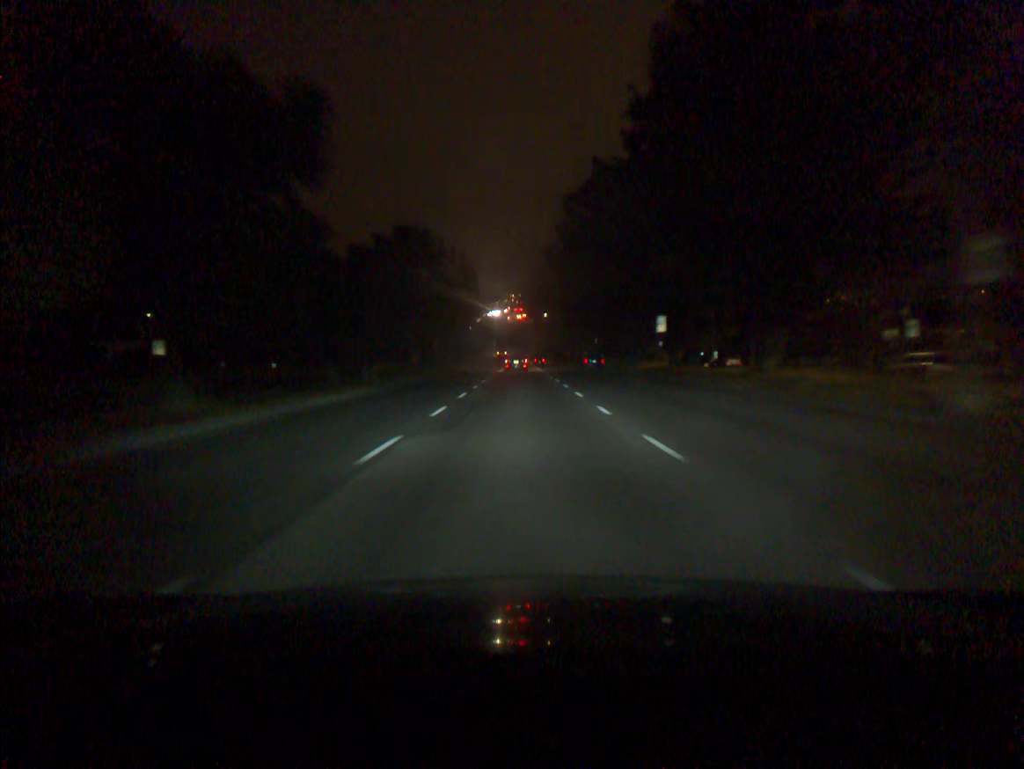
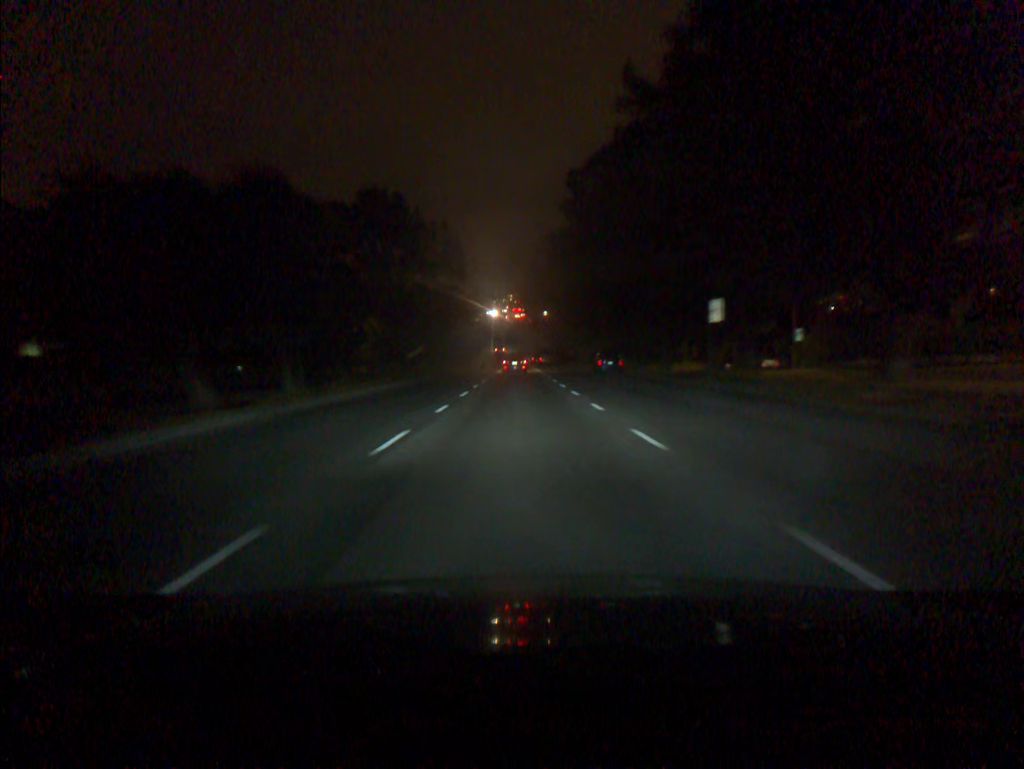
(0.0, +13.5) m; 0°
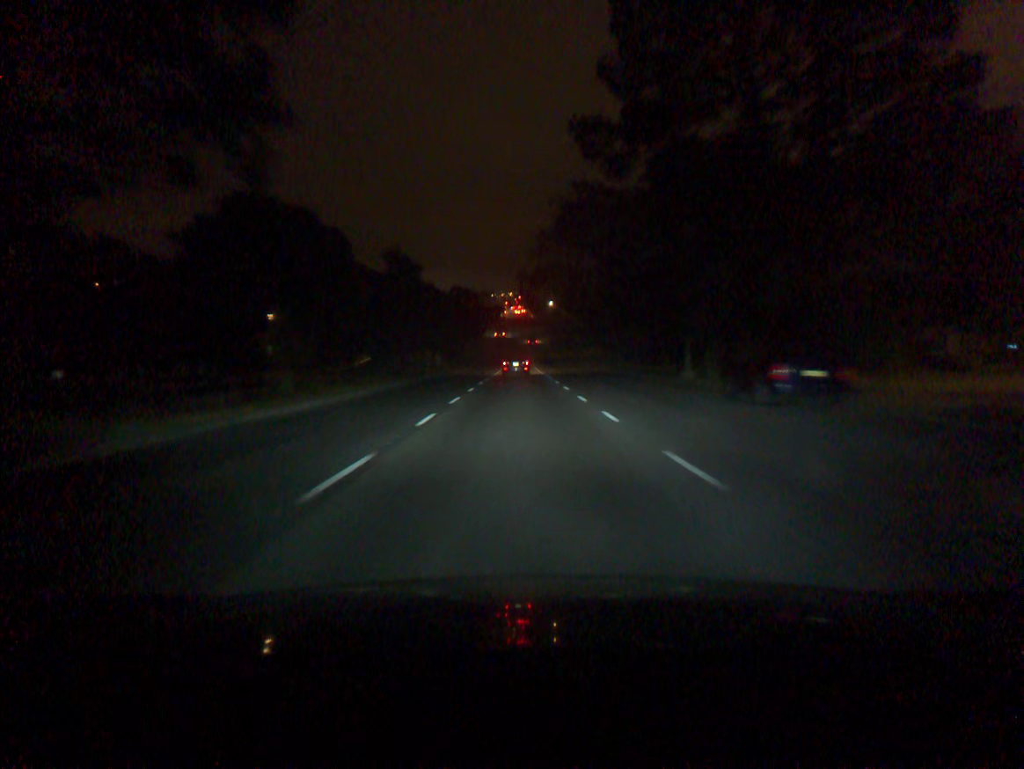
(0.0, +39.5) m; 0°
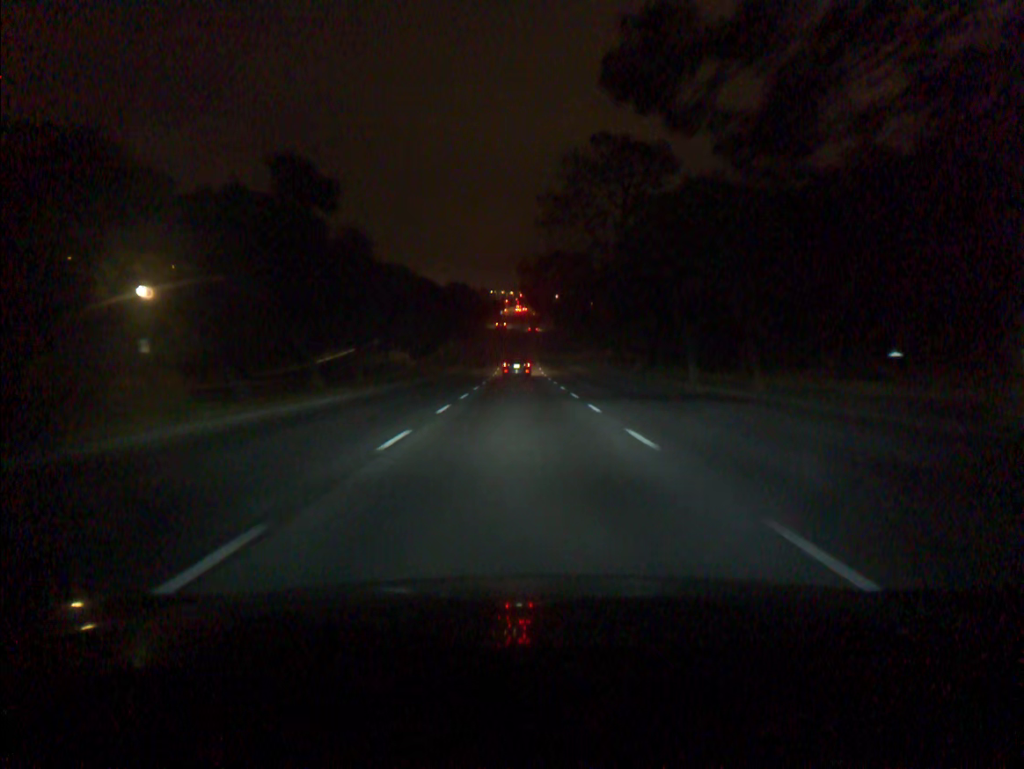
(0.0, +25.7) m; 0°
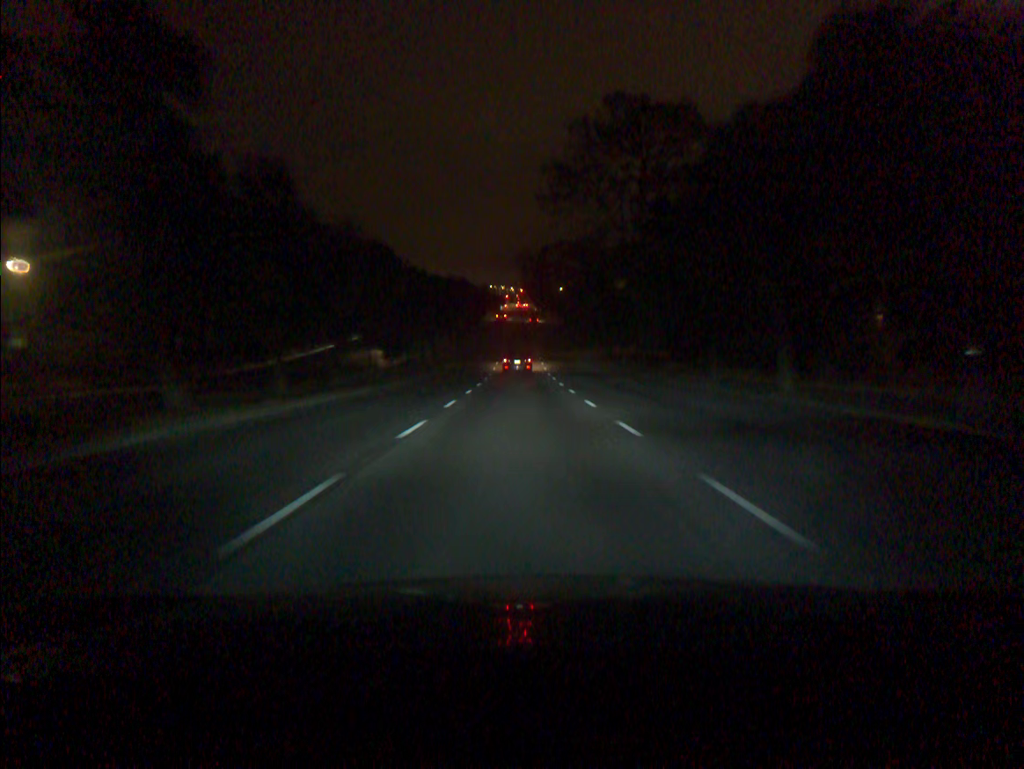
(0.0, +12.7) m; 0°
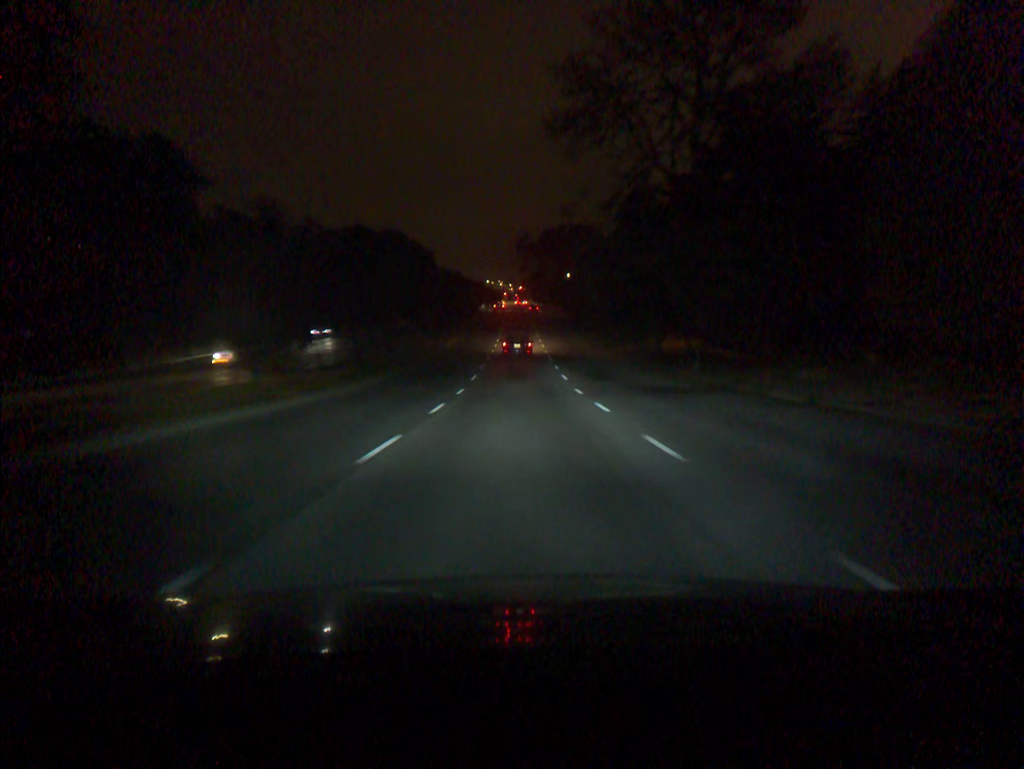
(0.0, +25.1) m; 0°
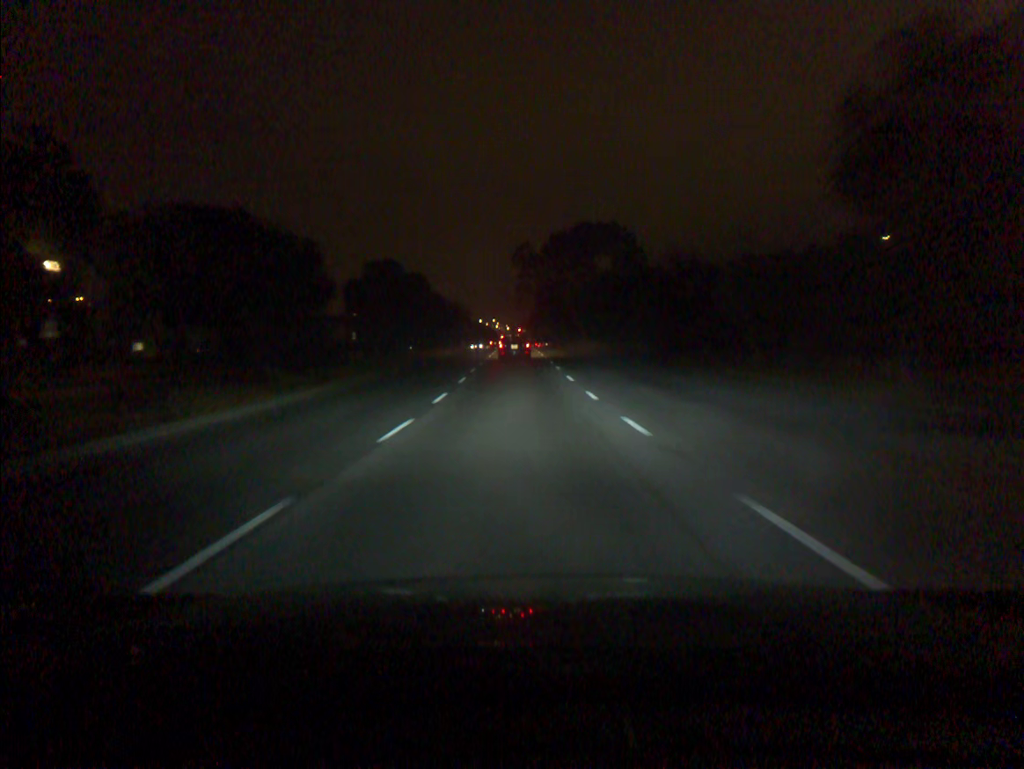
(+0.2, +48.9) m; 0°
